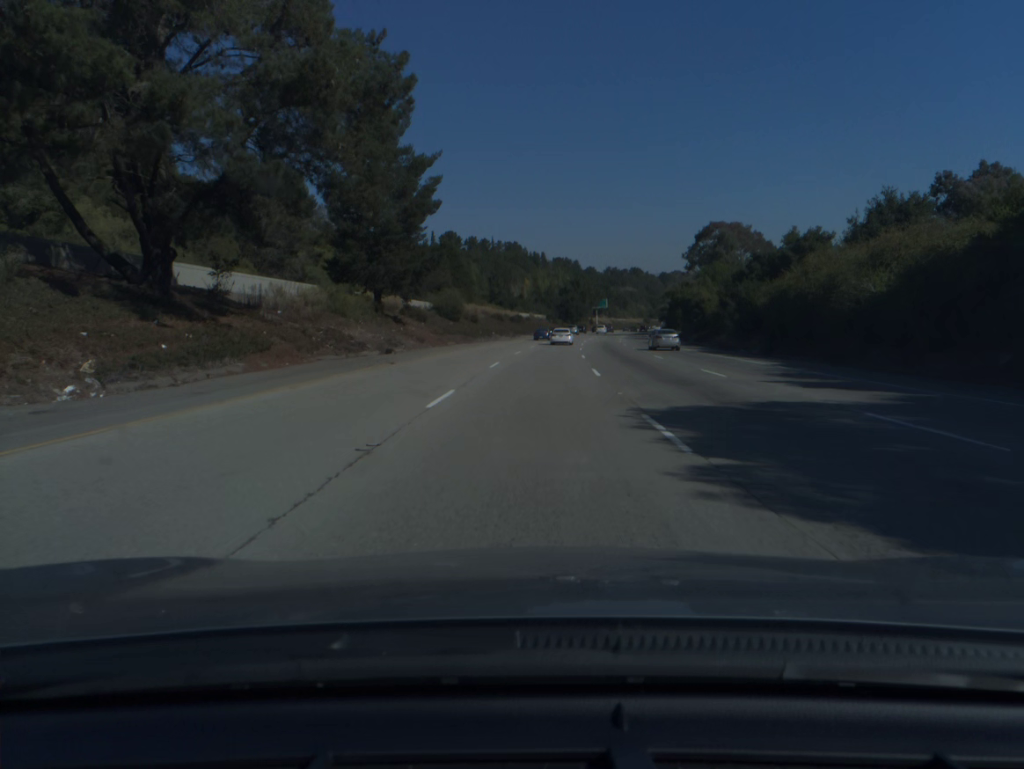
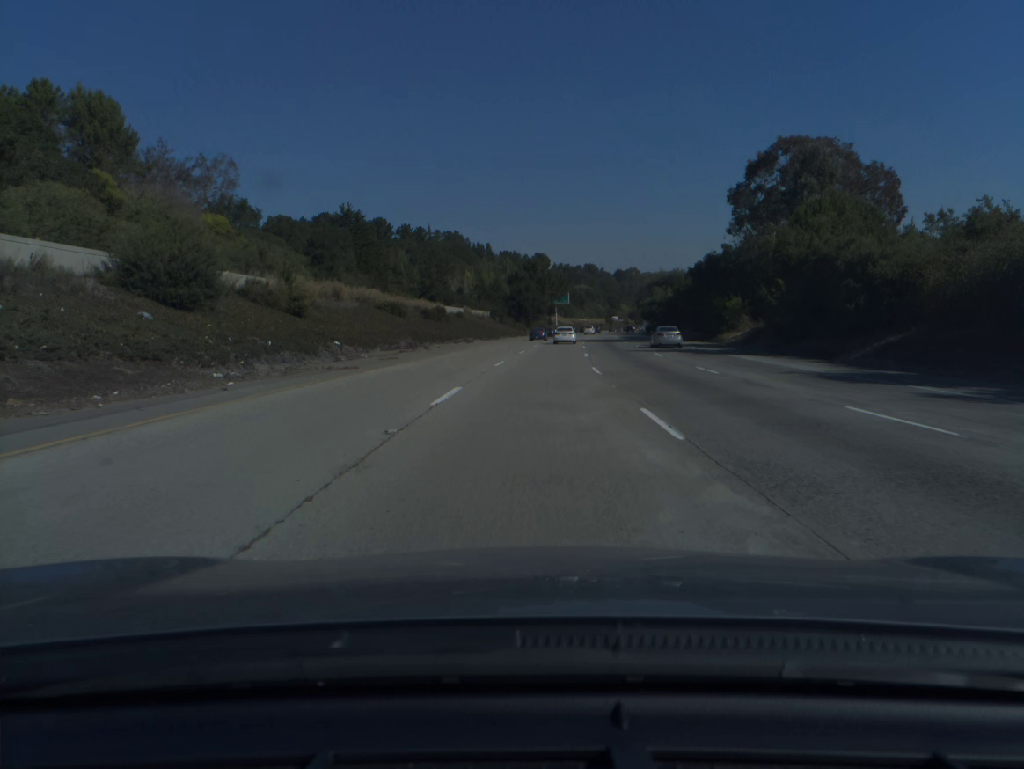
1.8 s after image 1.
(+1.9, +57.6) m; +4°
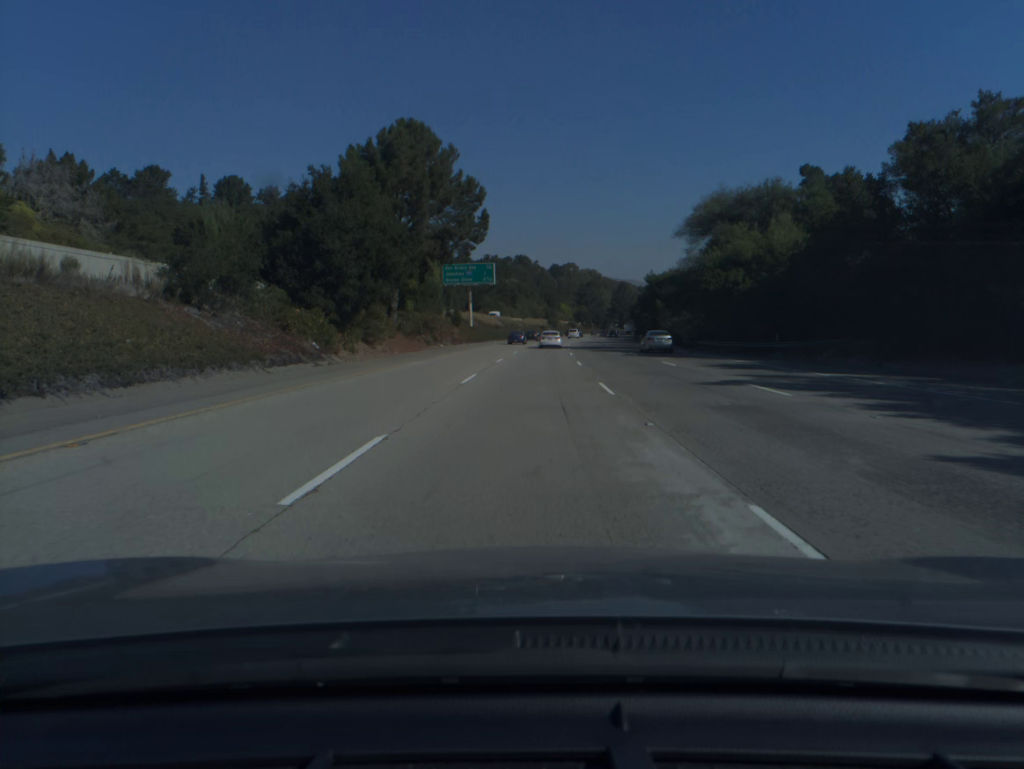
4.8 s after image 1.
(+5.1, +95.6) m; +5°
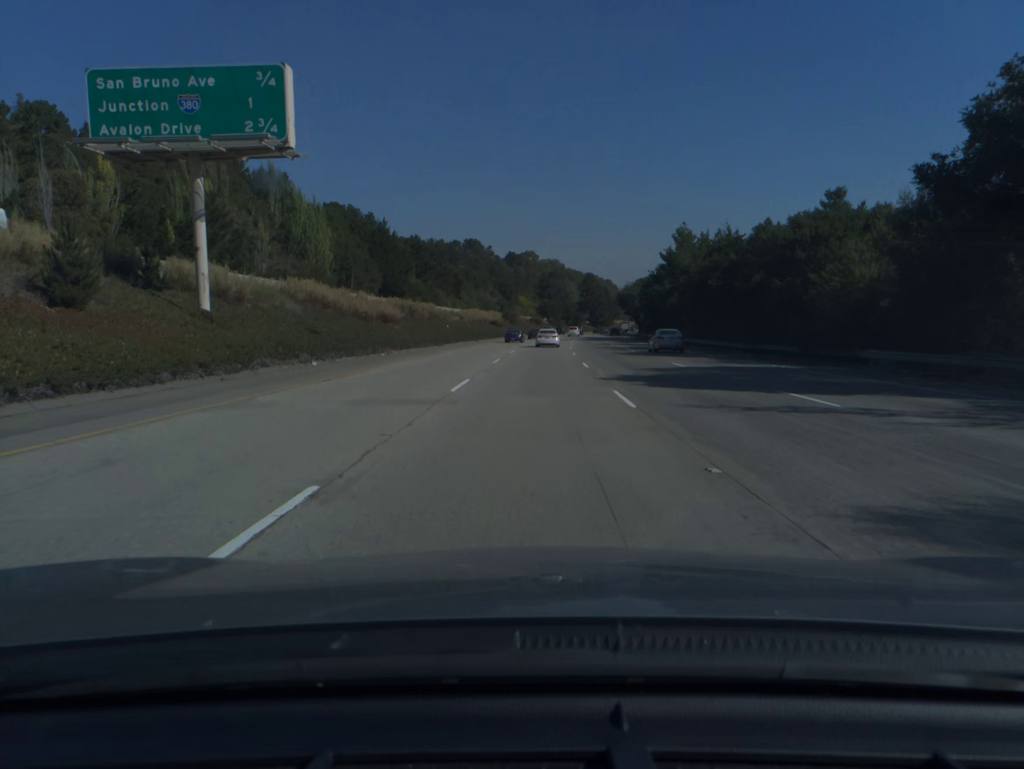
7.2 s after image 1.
(+2.0, +76.4) m; +3°
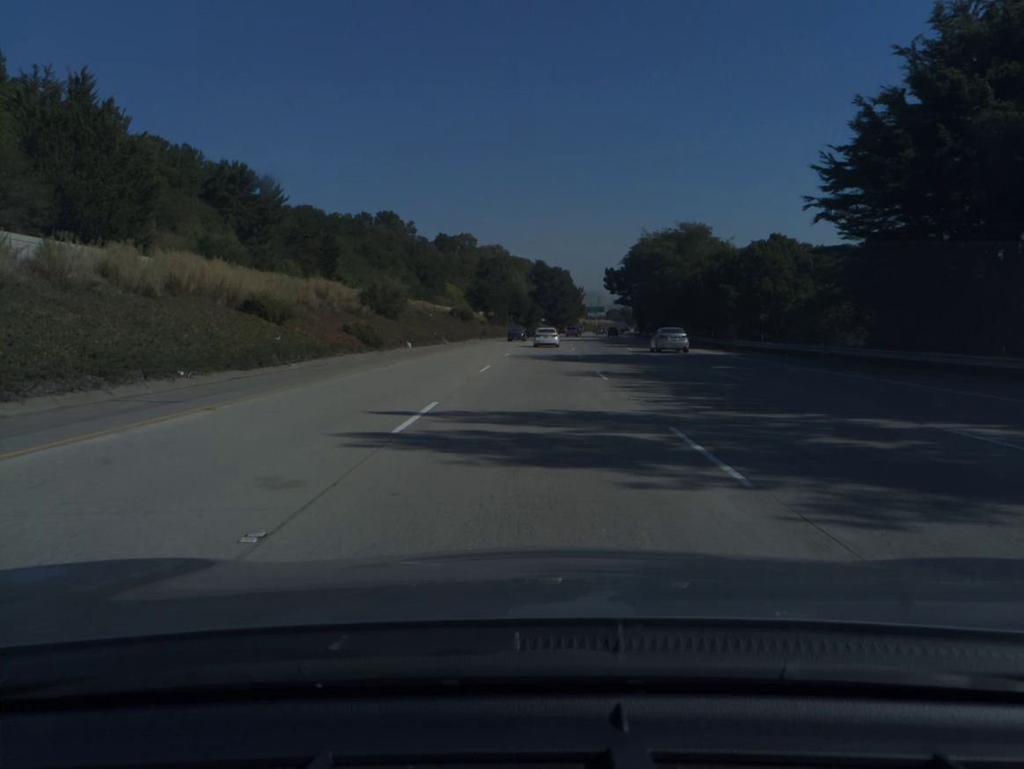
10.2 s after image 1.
(+3.2, +94.5) m; +4°
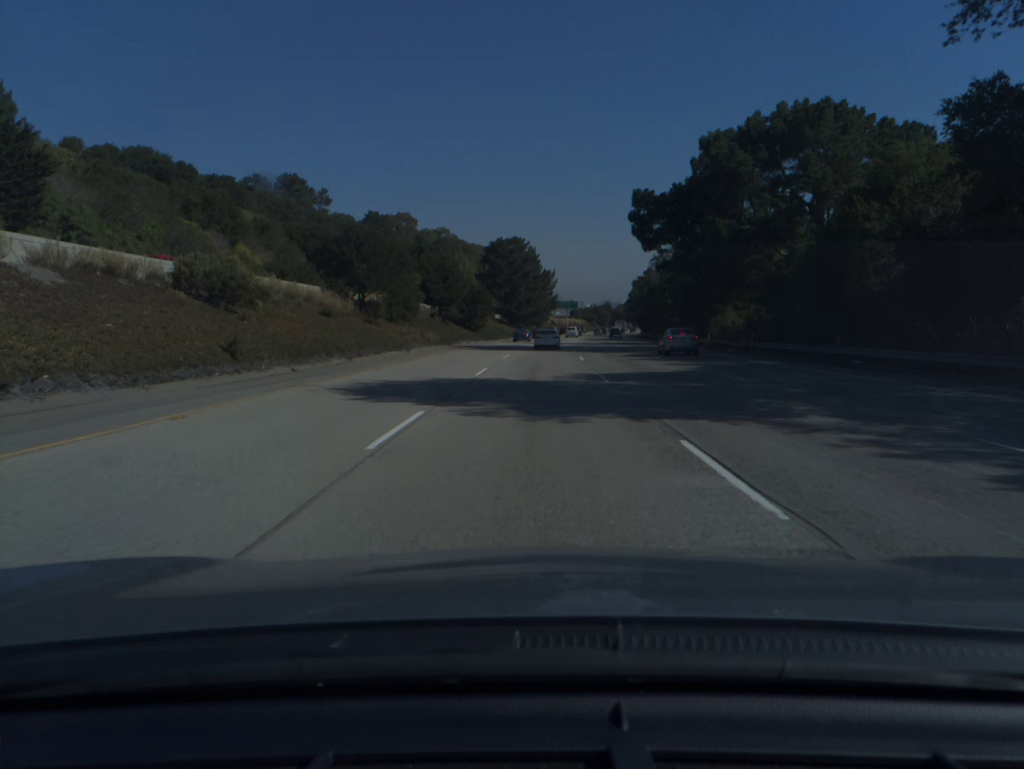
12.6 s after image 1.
(+1.9, +74.3) m; +3°
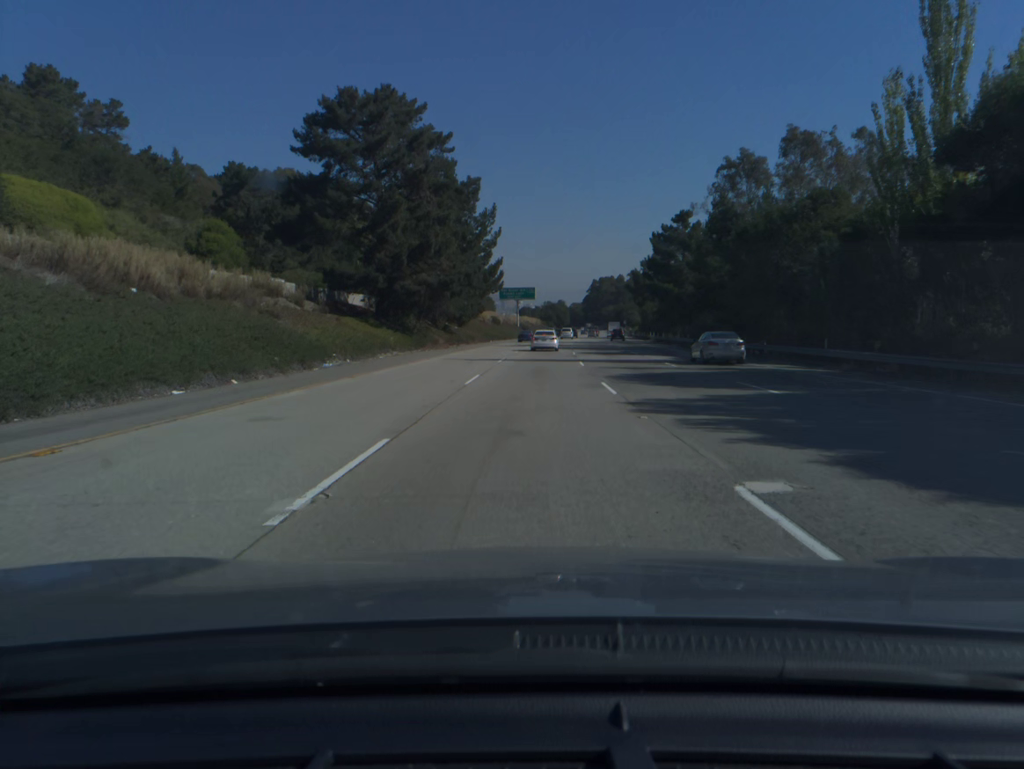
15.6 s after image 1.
(+3.2, +90.6) m; +4°
